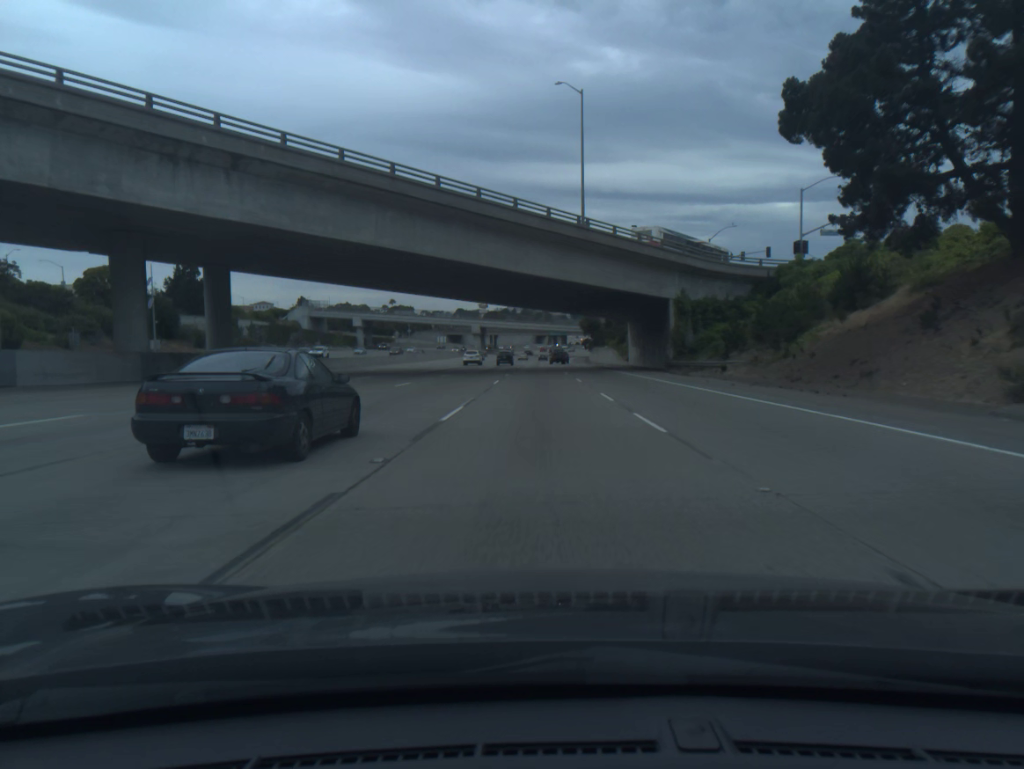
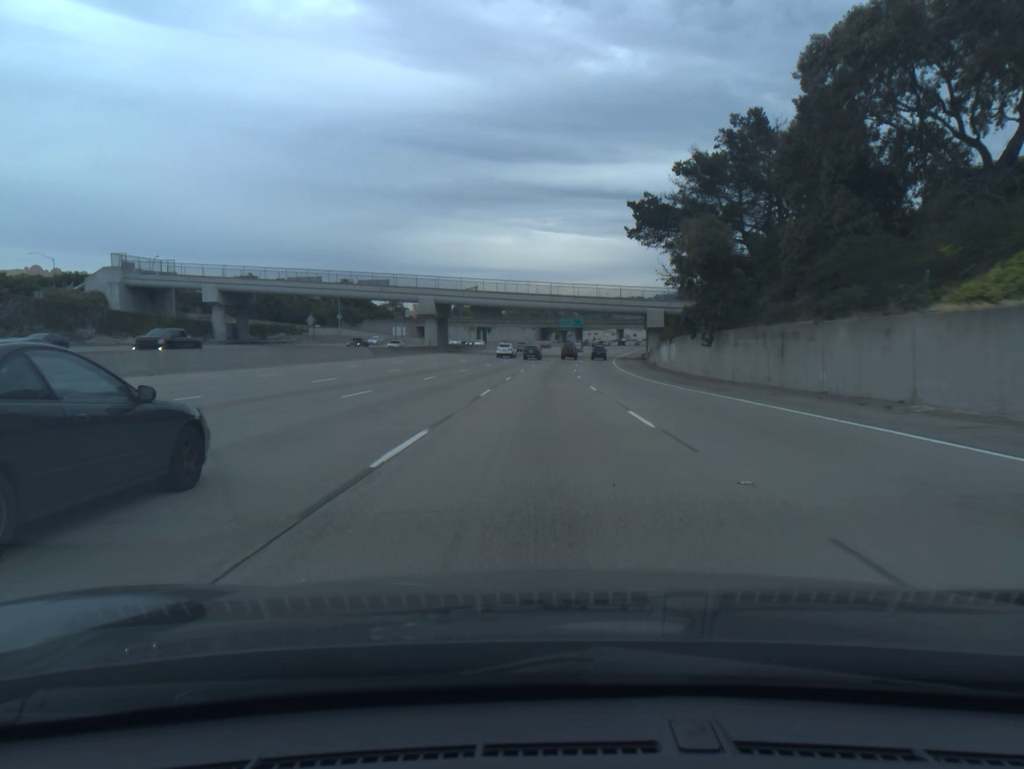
(-0.7, +94.5) m; 0°
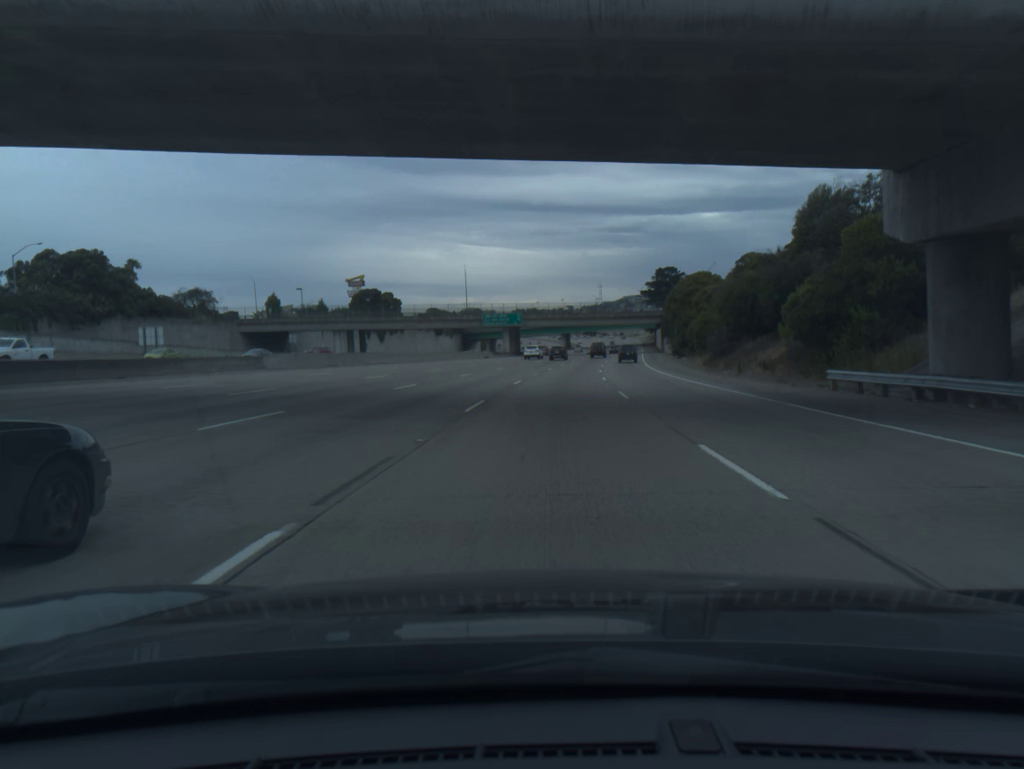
(+2.9, +94.2) m; +5°
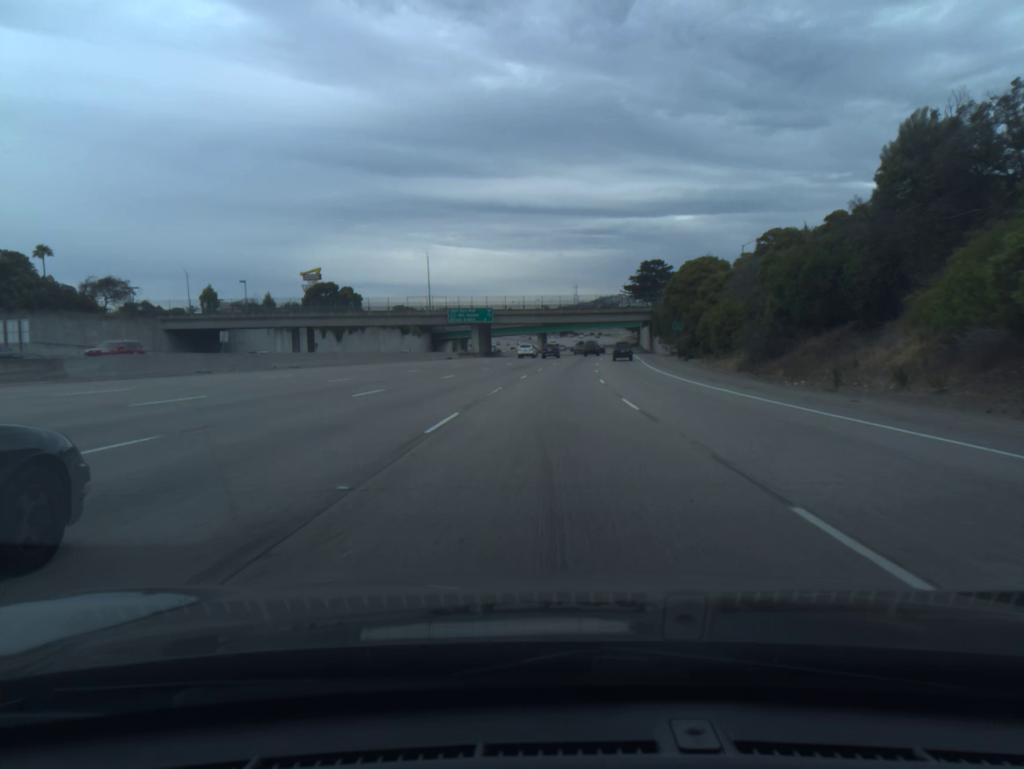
(+0.3, +18.8) m; +2°
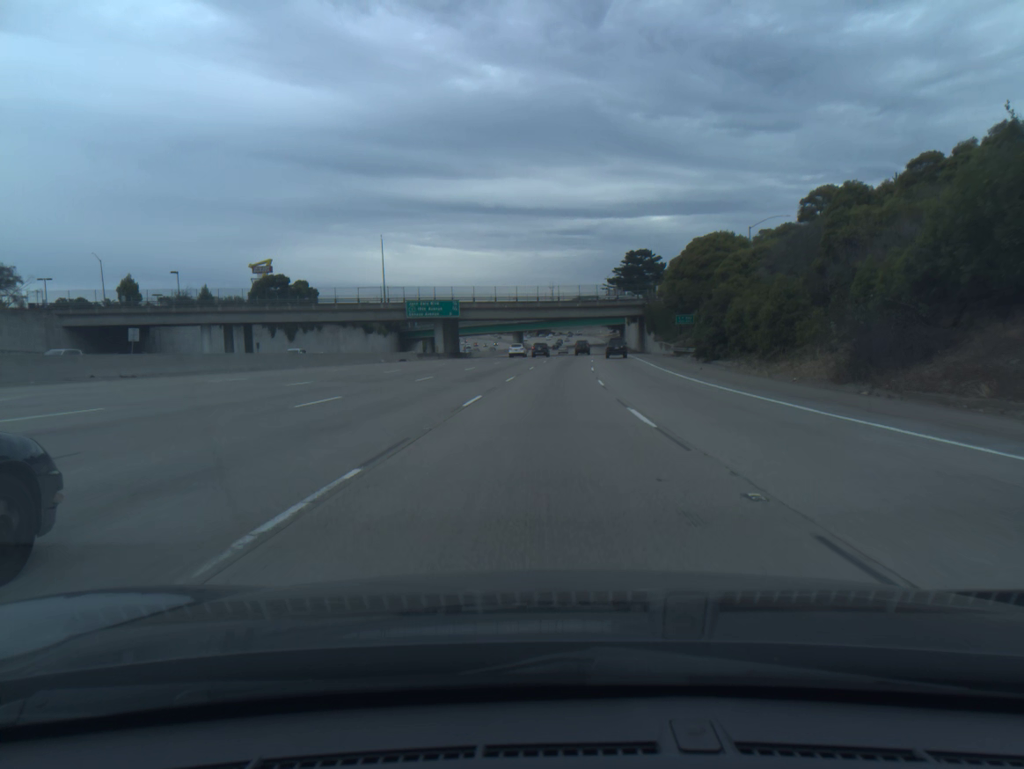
(+0.3, +18.8) m; +2°
